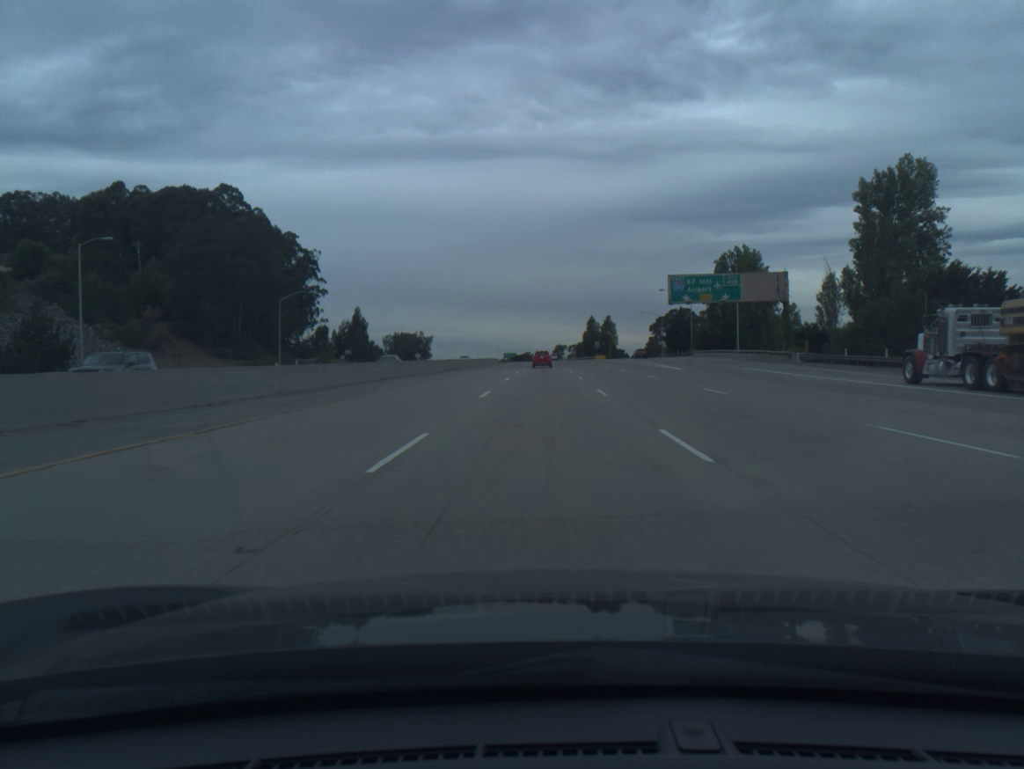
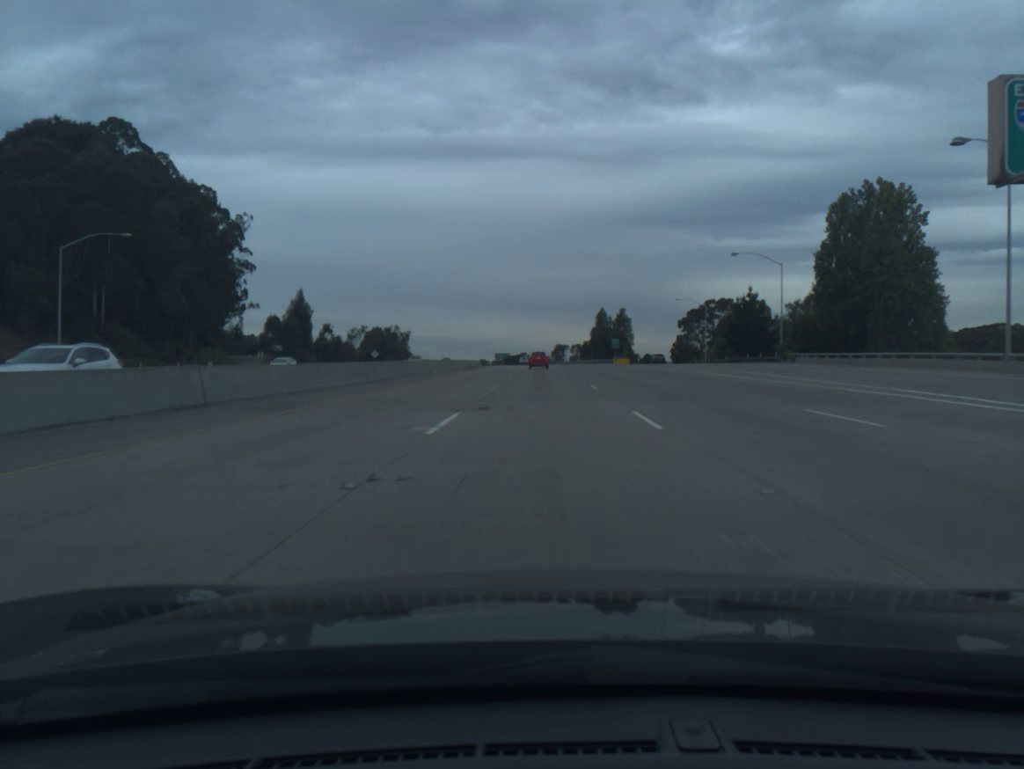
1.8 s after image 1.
(0.0, +54.8) m; 0°
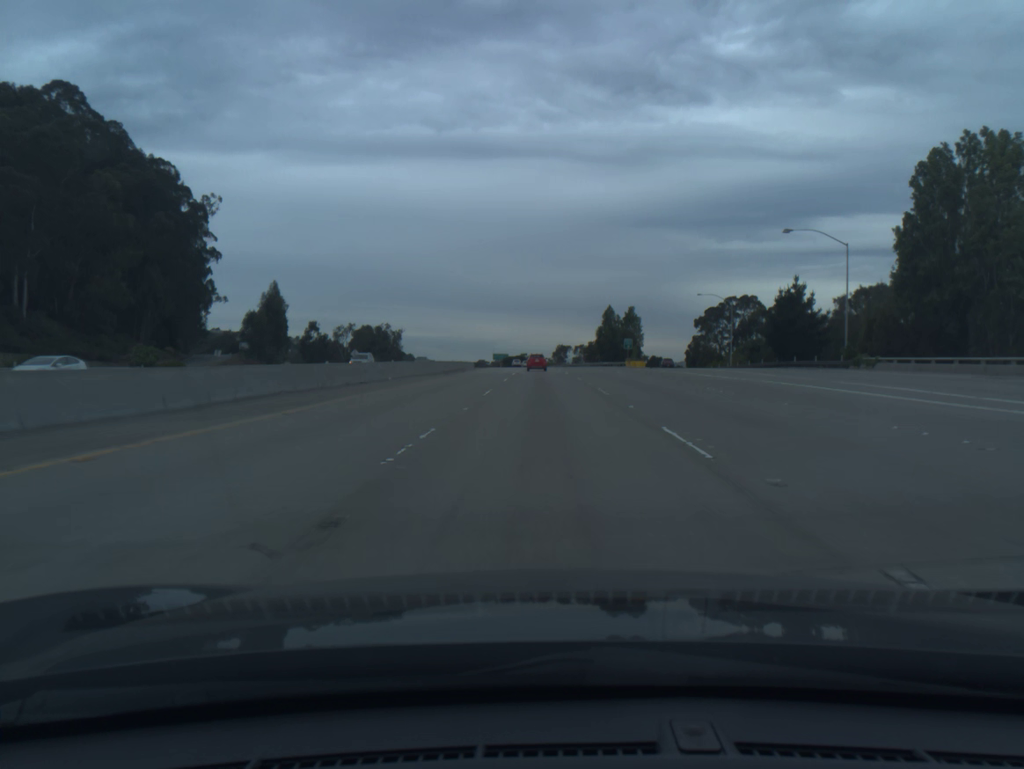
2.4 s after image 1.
(0.0, +18.3) m; 0°
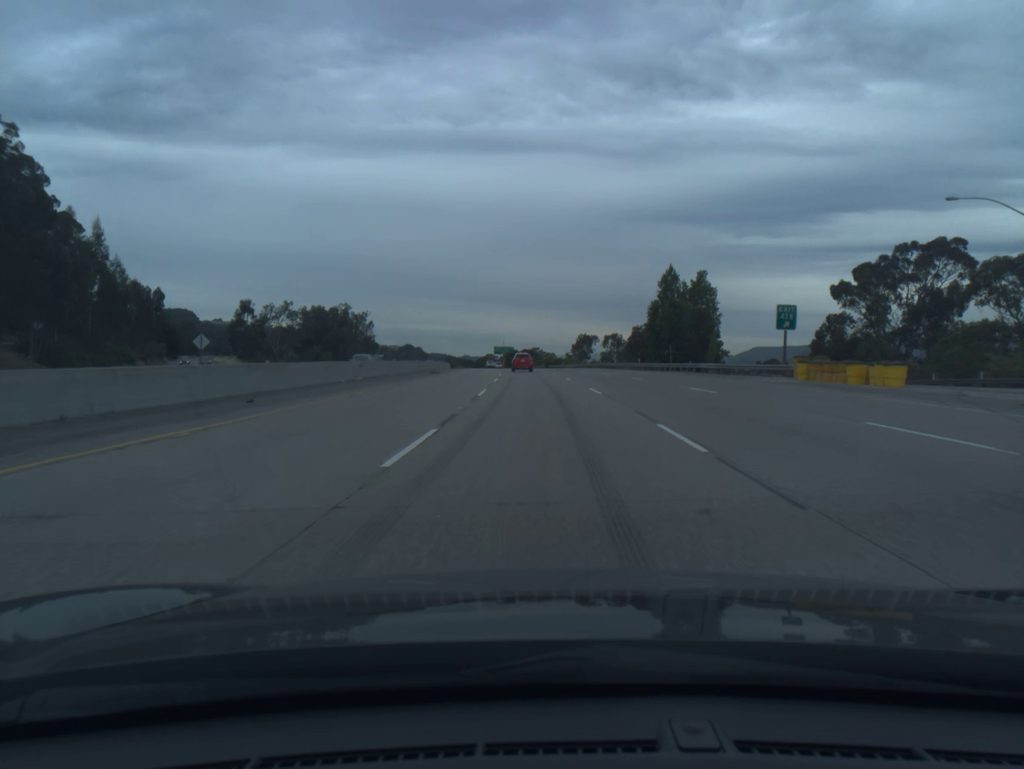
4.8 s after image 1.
(-0.3, +72.9) m; -1°
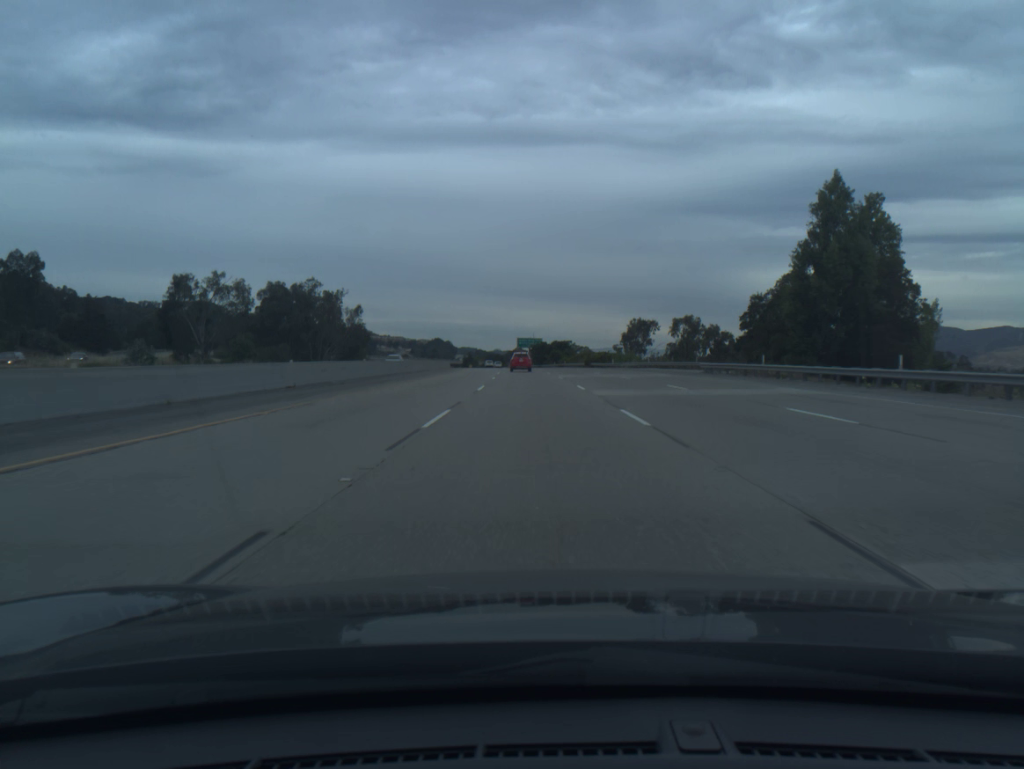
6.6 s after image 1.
(-0.9, +54.5) m; -2°
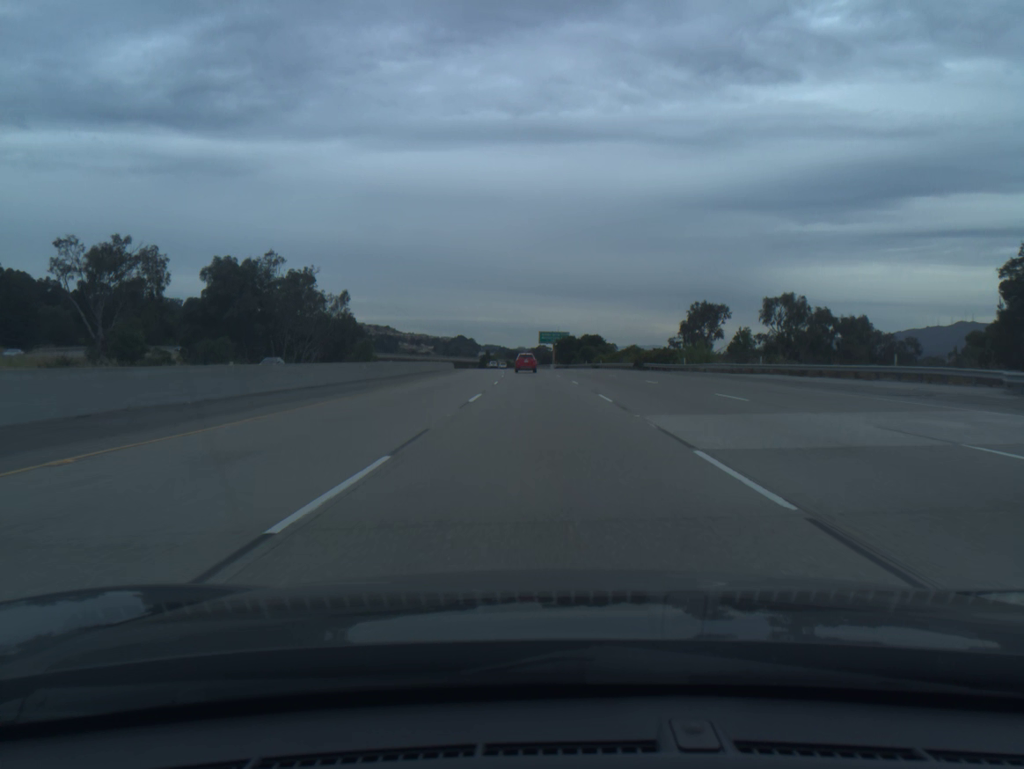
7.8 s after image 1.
(-0.6, +36.2) m; -2°
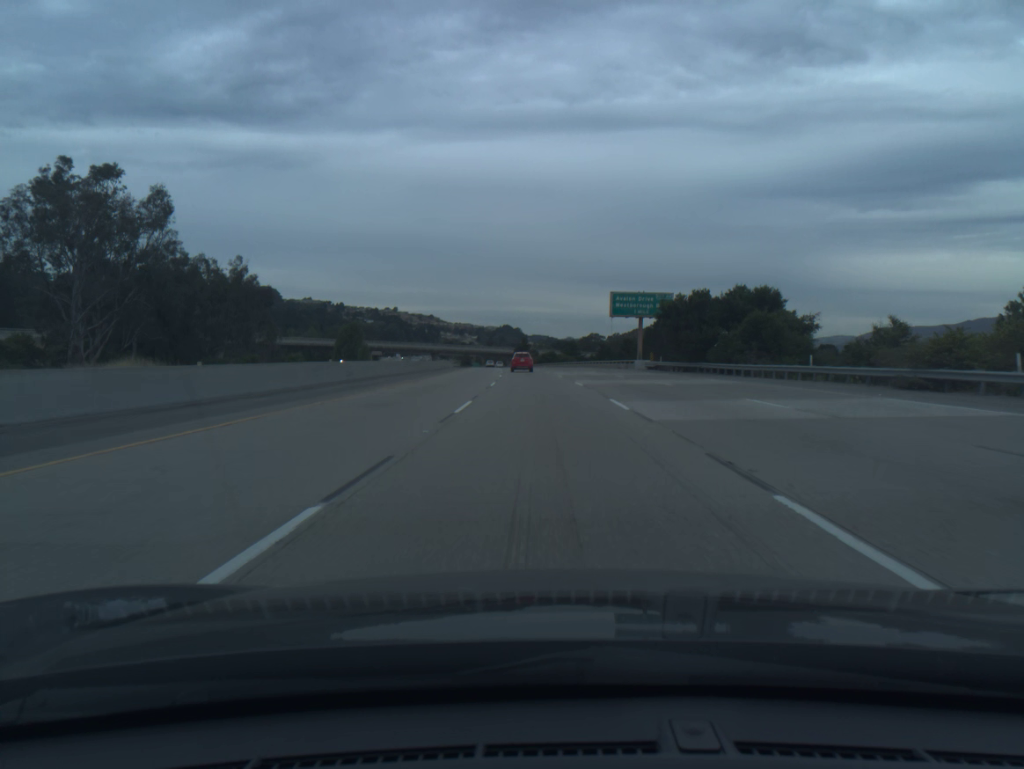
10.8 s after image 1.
(-2.7, +90.6) m; -3°
